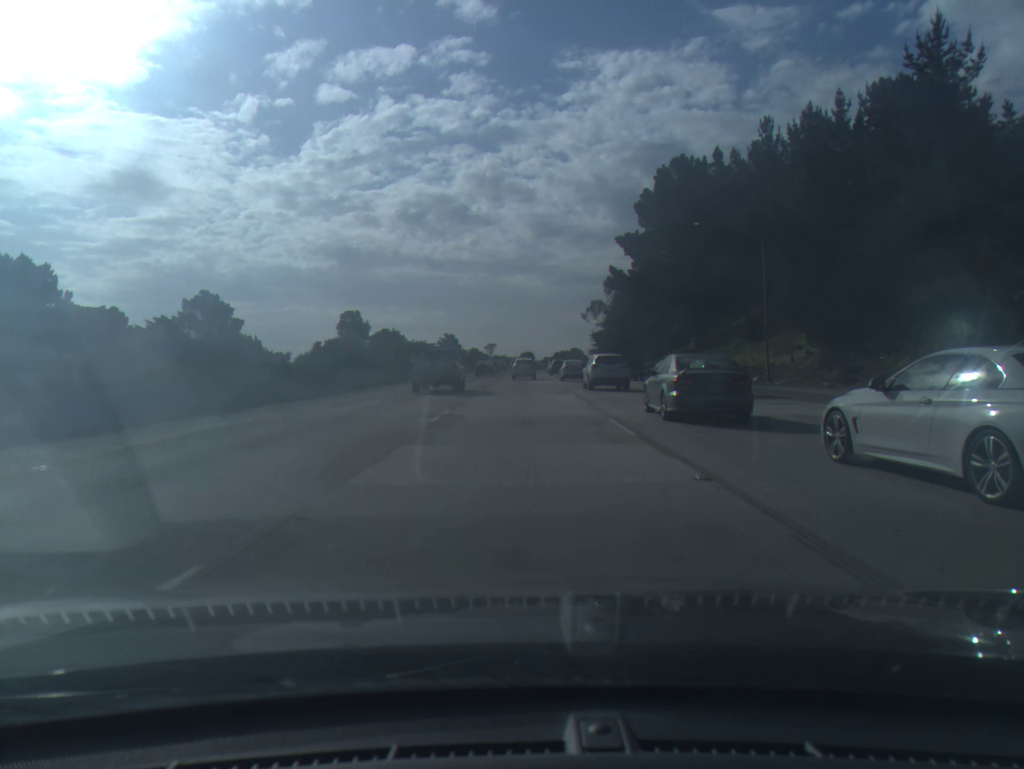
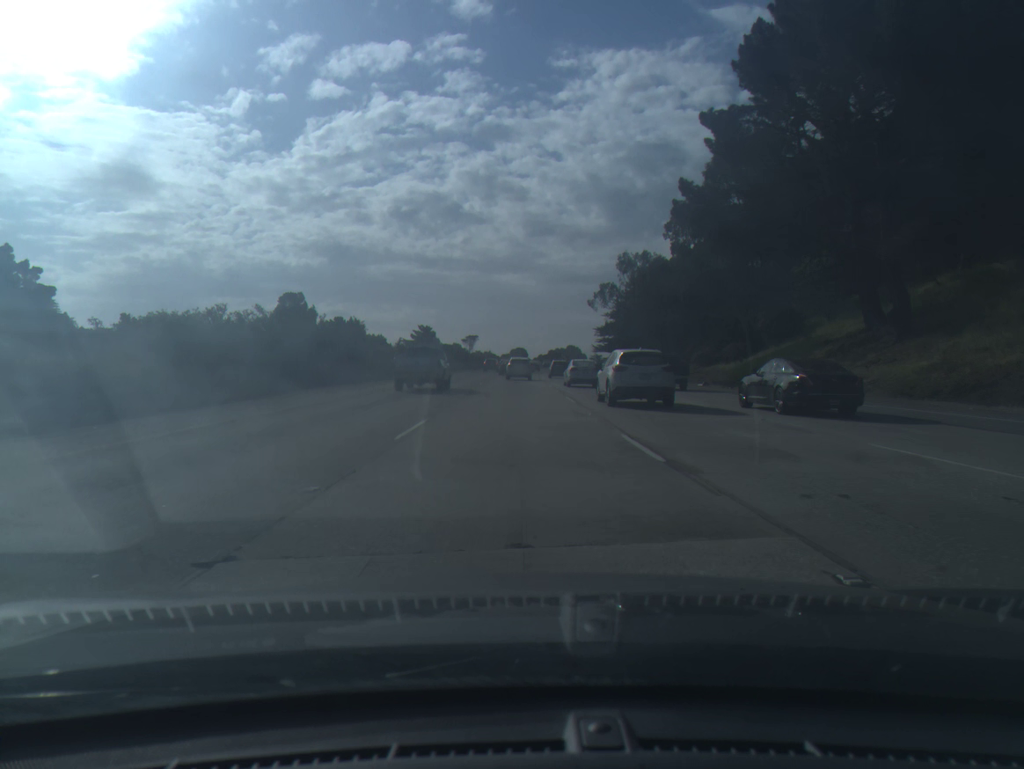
(+0.1, +47.0) m; 0°
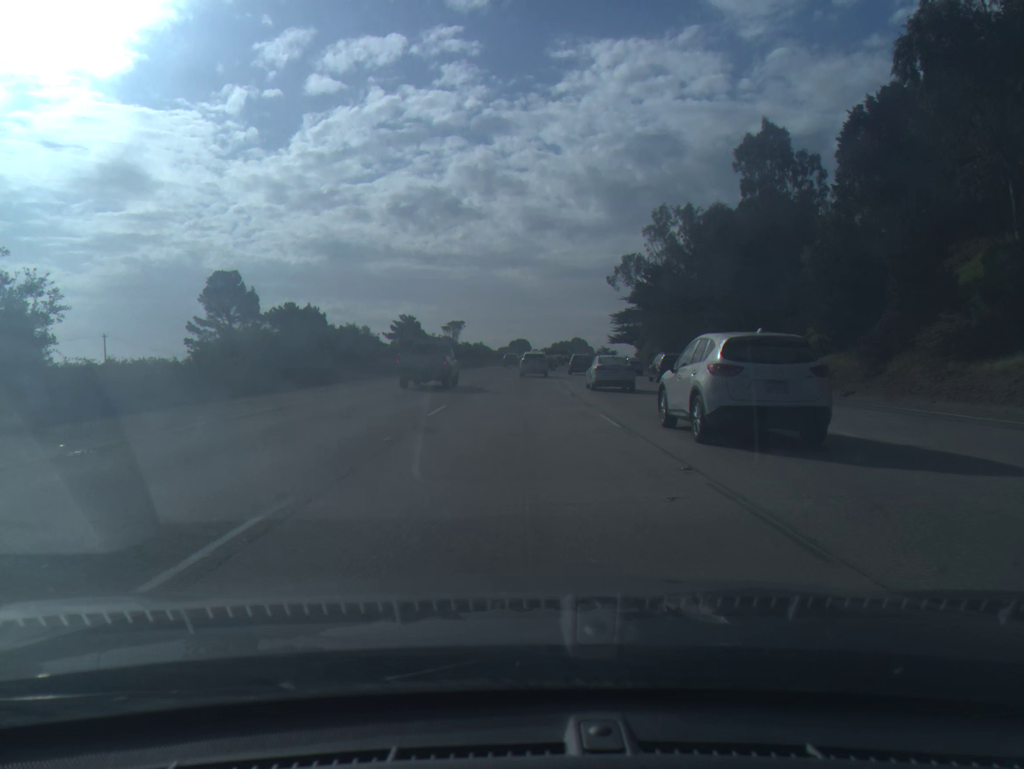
(-0.1, +39.4) m; 0°
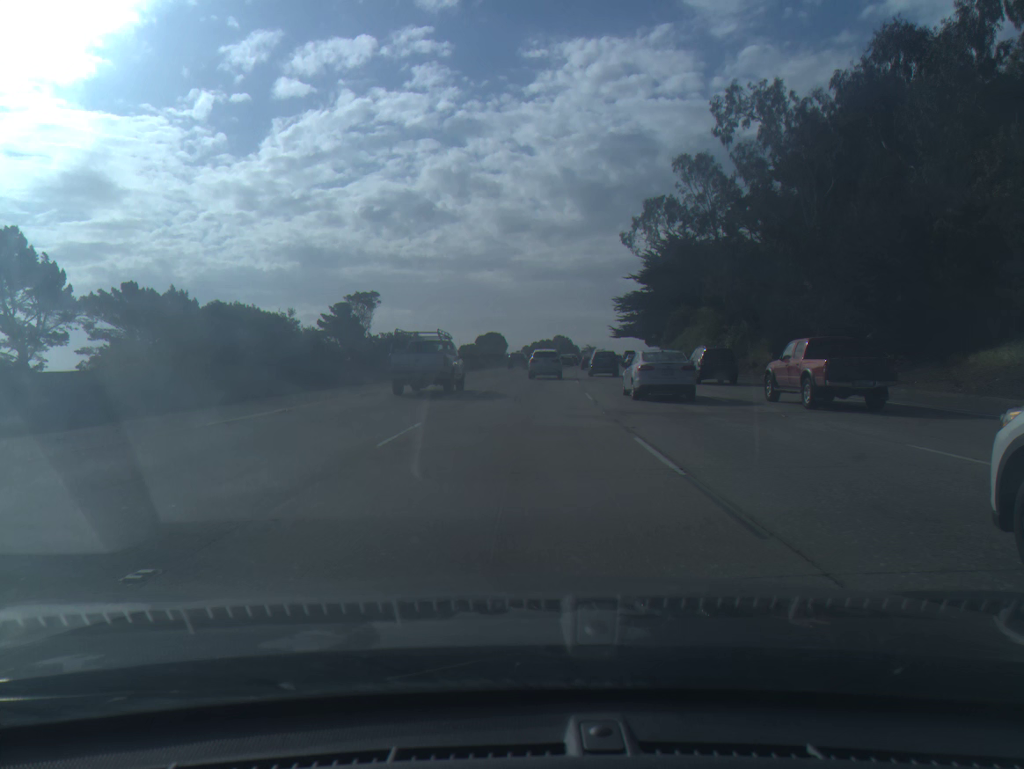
(+0.7, +49.8) m; +2°
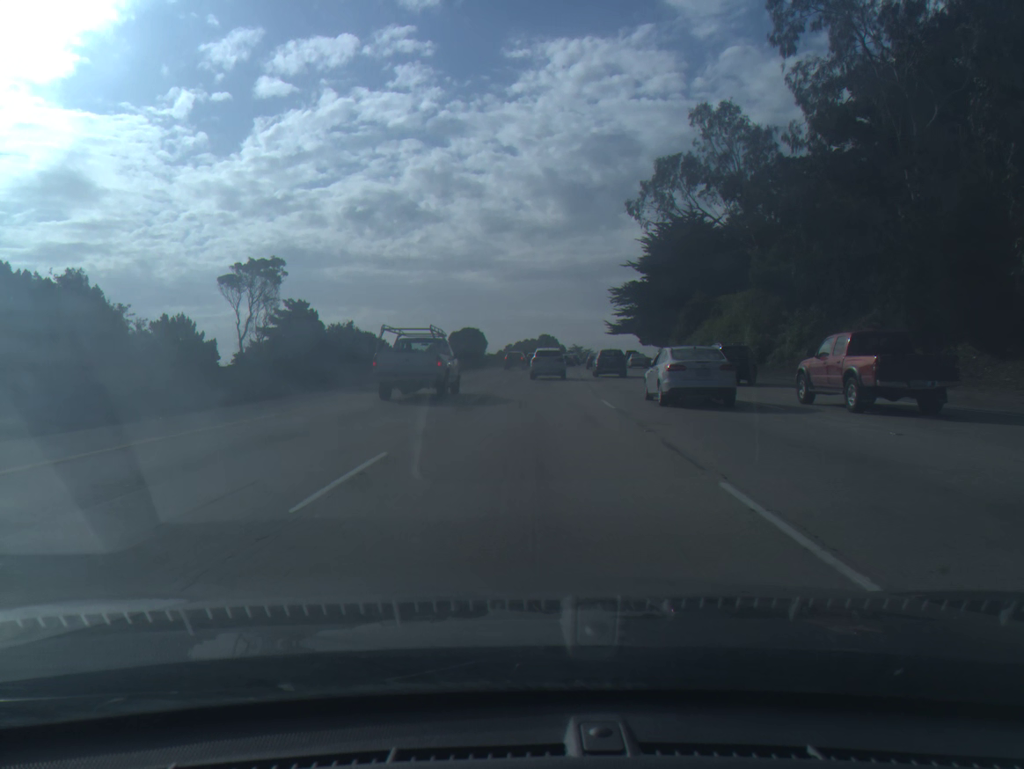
(+0.2, +19.3) m; +1°
